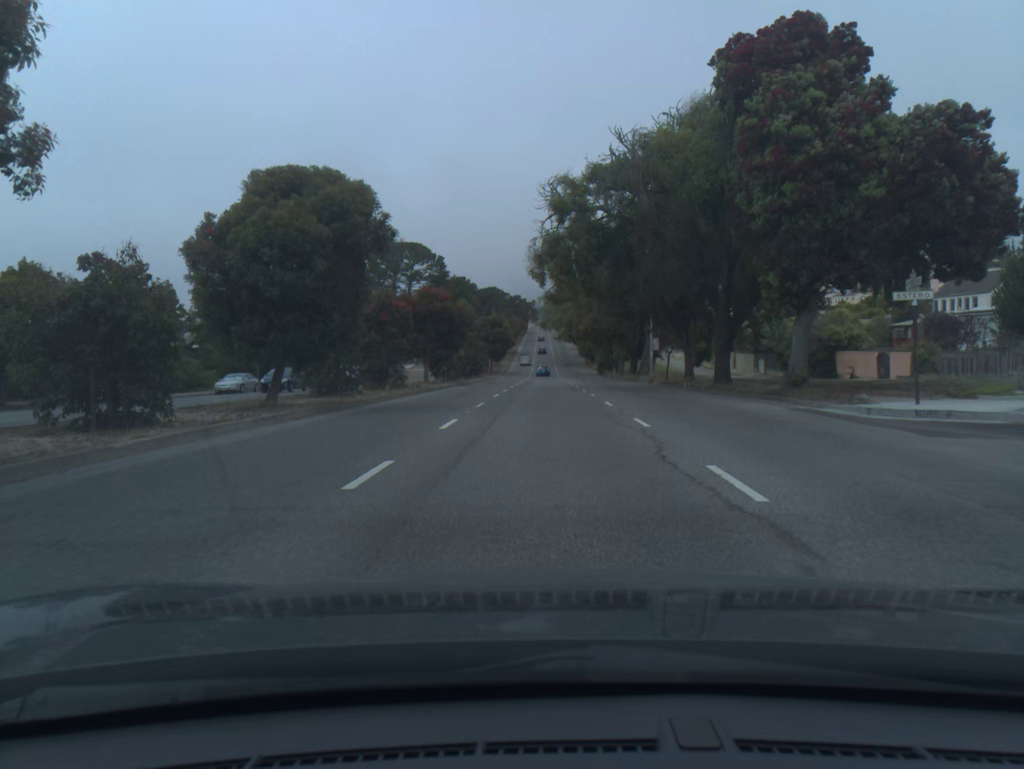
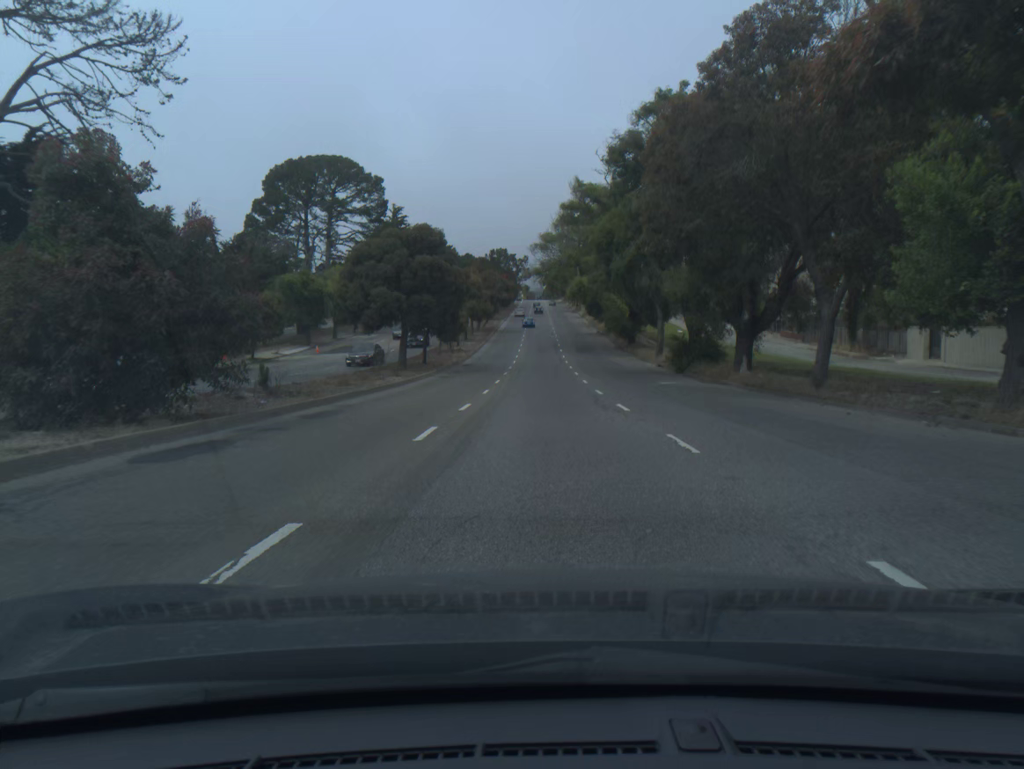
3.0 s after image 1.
(+0.1, +61.4) m; 0°
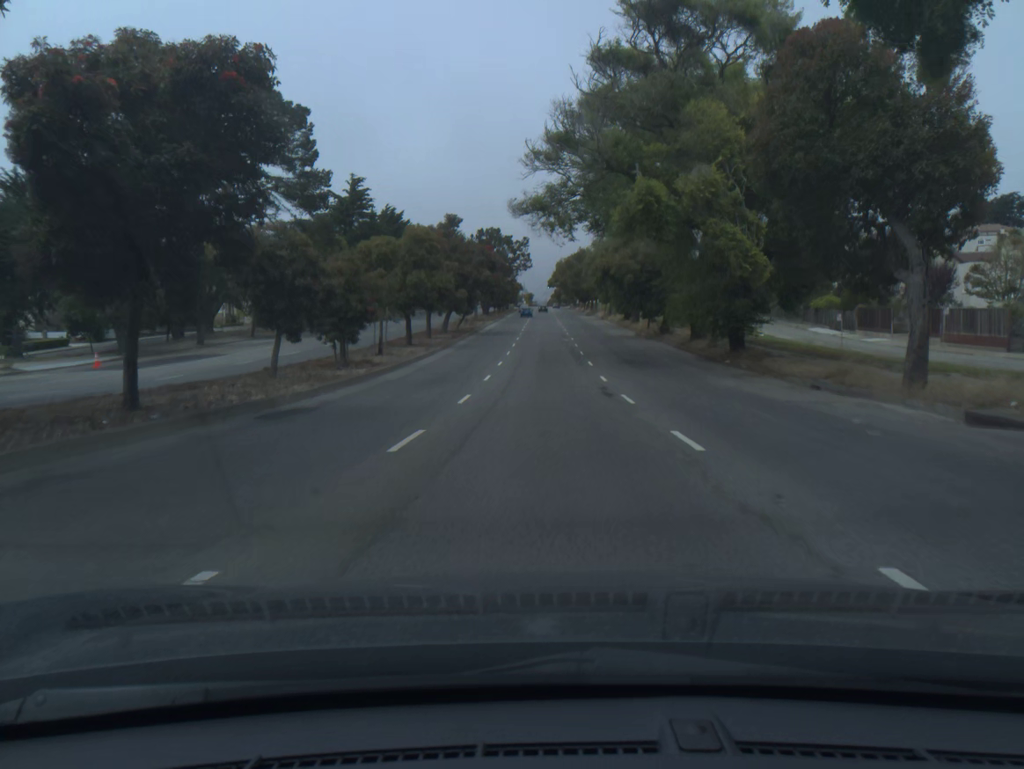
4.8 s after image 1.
(-0.1, +37.2) m; 0°
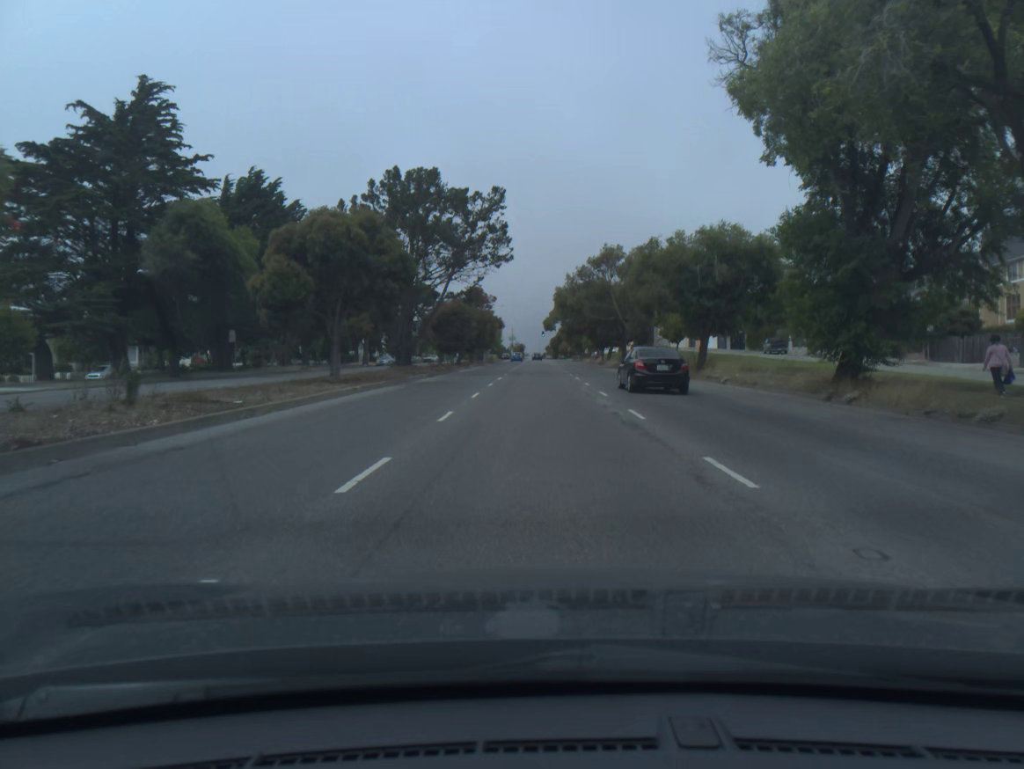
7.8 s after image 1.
(0.0, +60.2) m; 0°
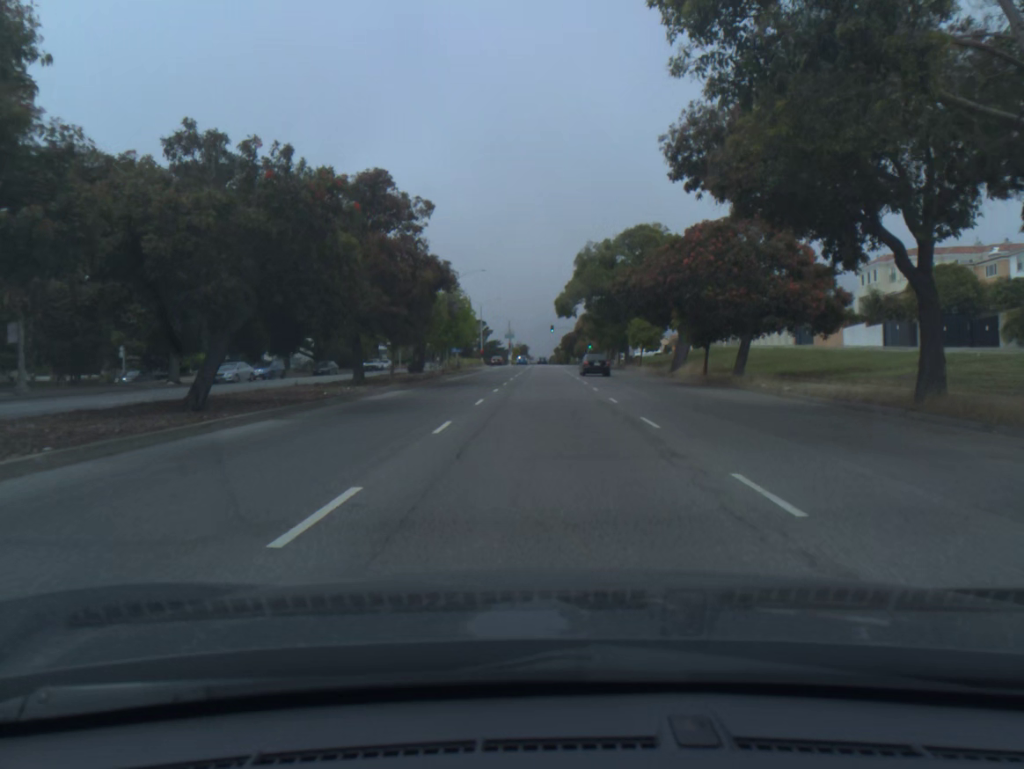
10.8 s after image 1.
(-0.4, +59.0) m; -1°
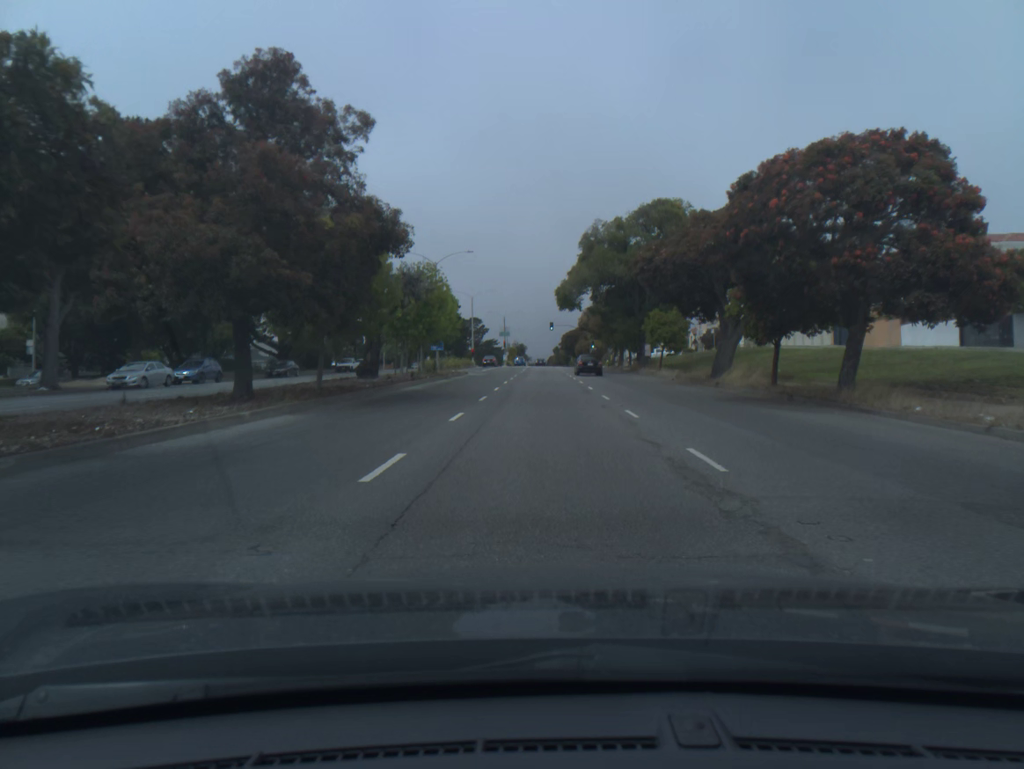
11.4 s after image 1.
(0.0, +12.2) m; 0°
